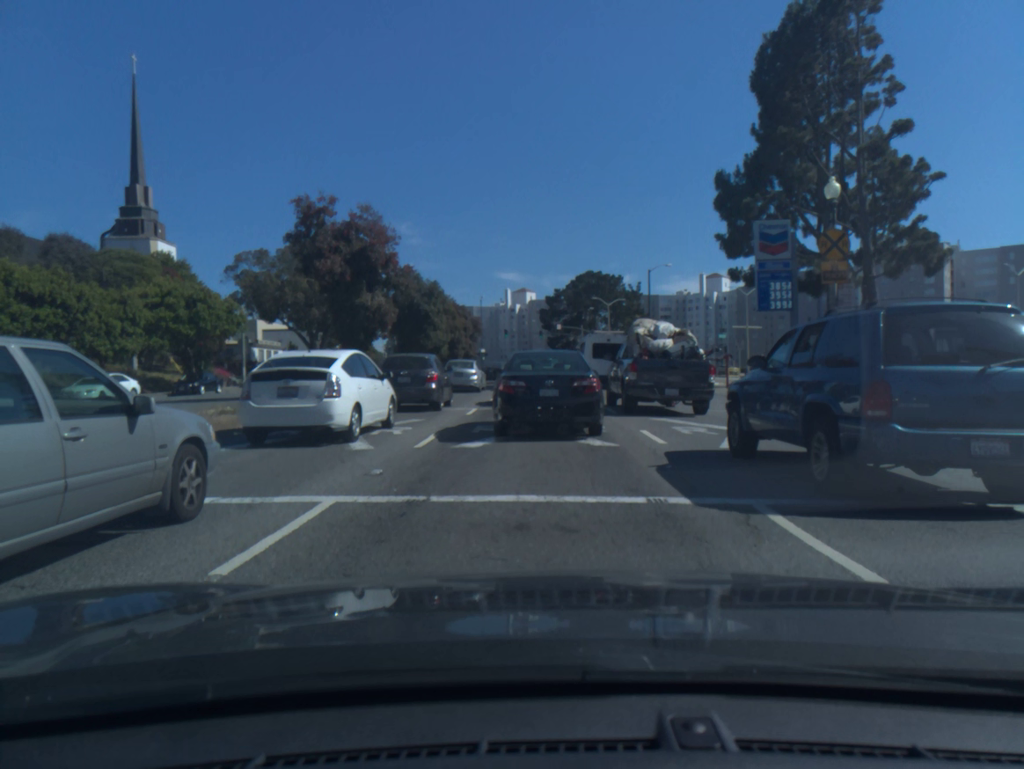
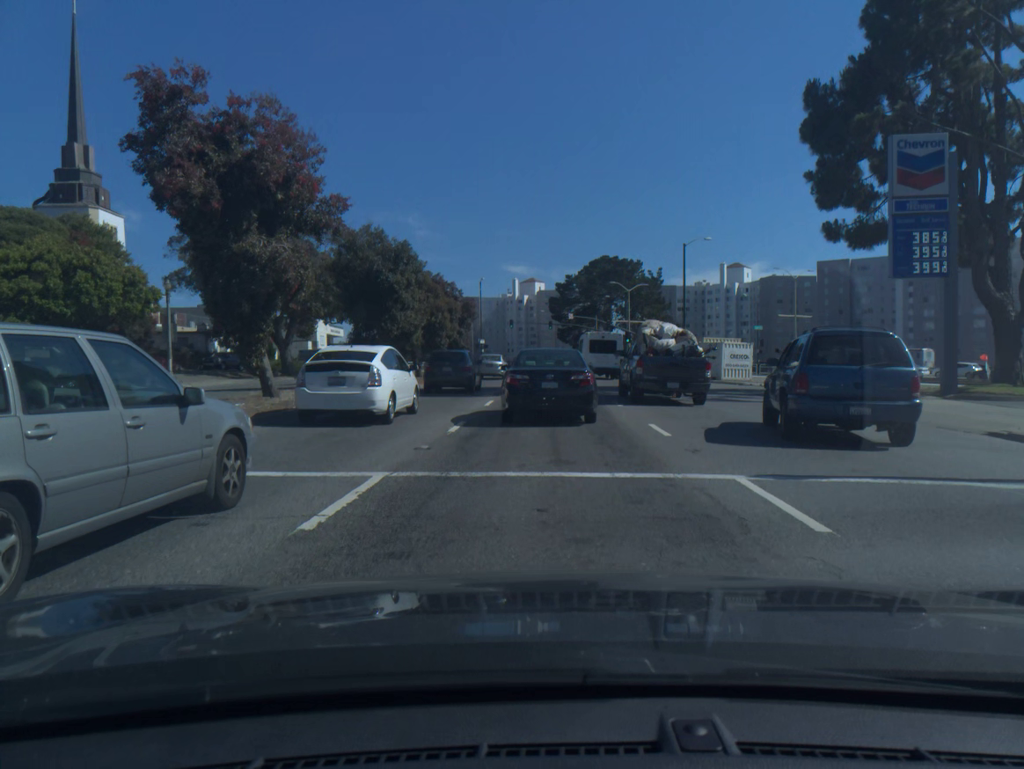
(0.0, +13.4) m; 0°
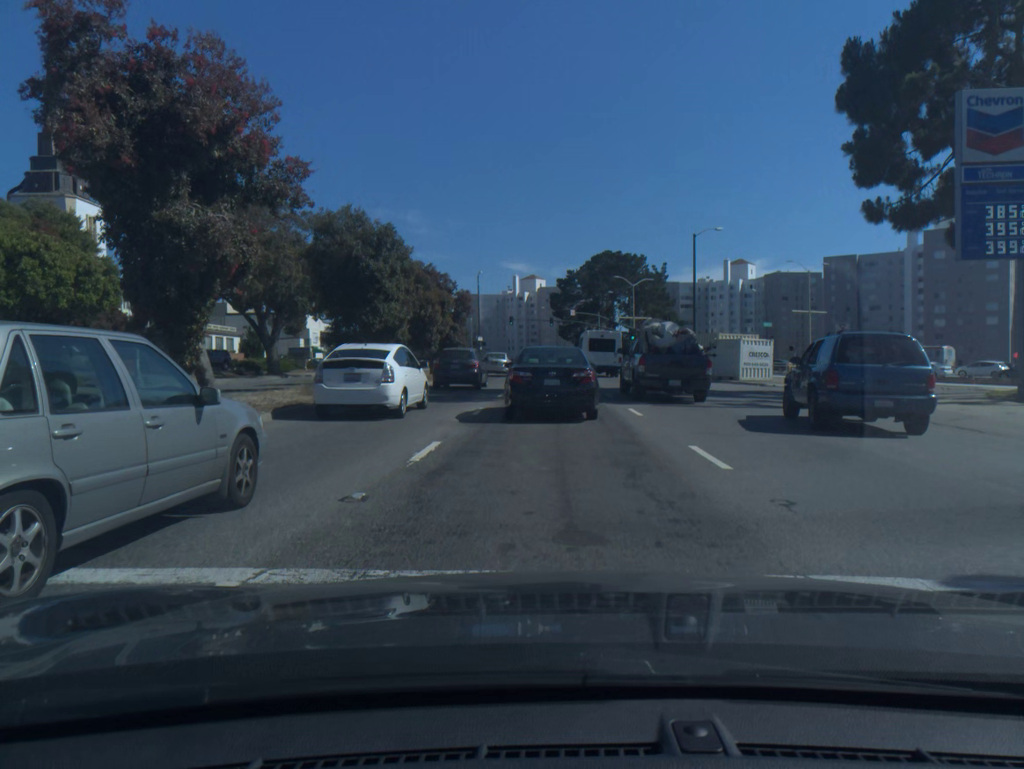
(0.0, +3.9) m; 0°
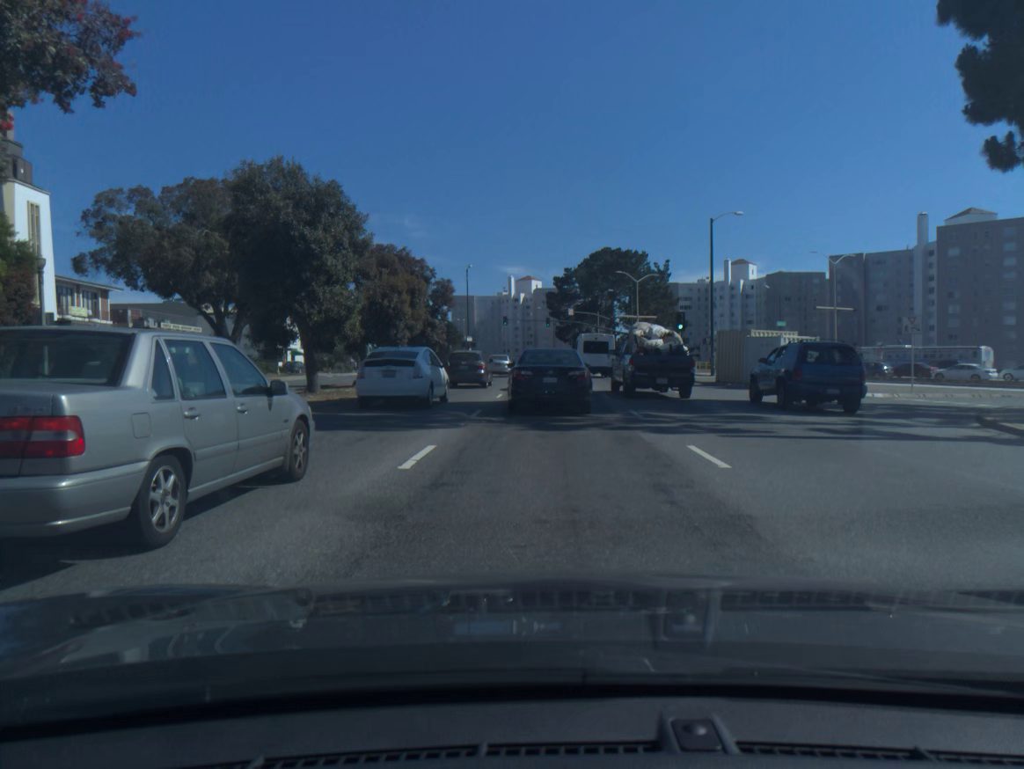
(0.0, +8.1) m; 0°
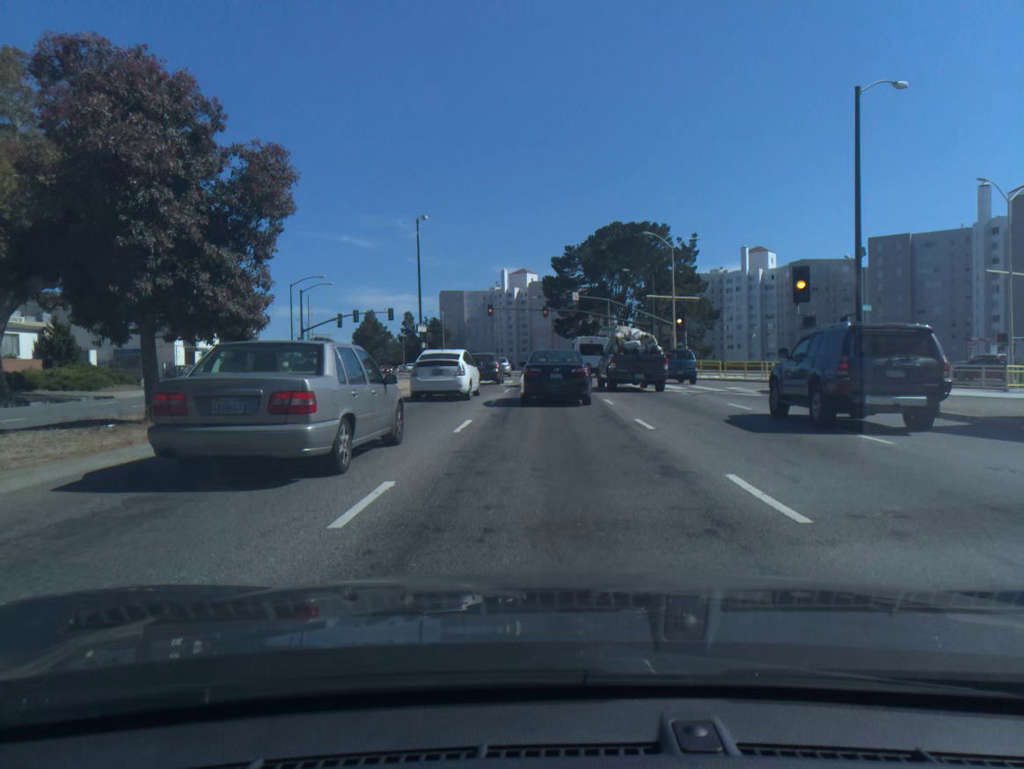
(+0.1, +25.7) m; 0°
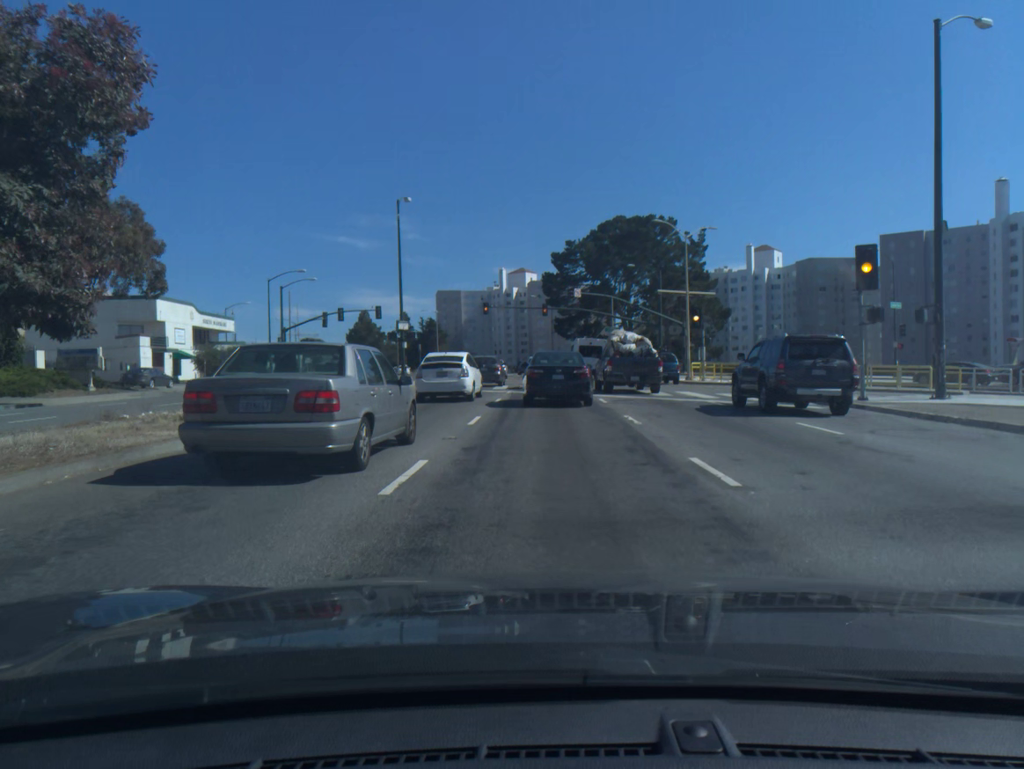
(0.0, +5.7) m; 0°
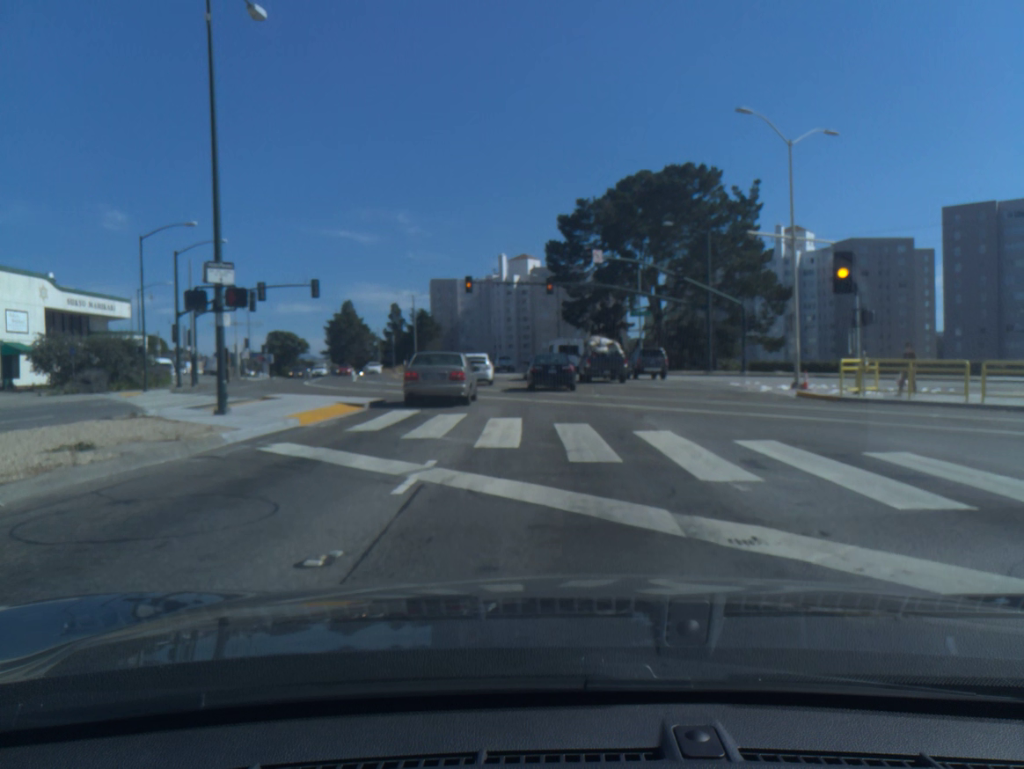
(0.0, +22.9) m; 0°
